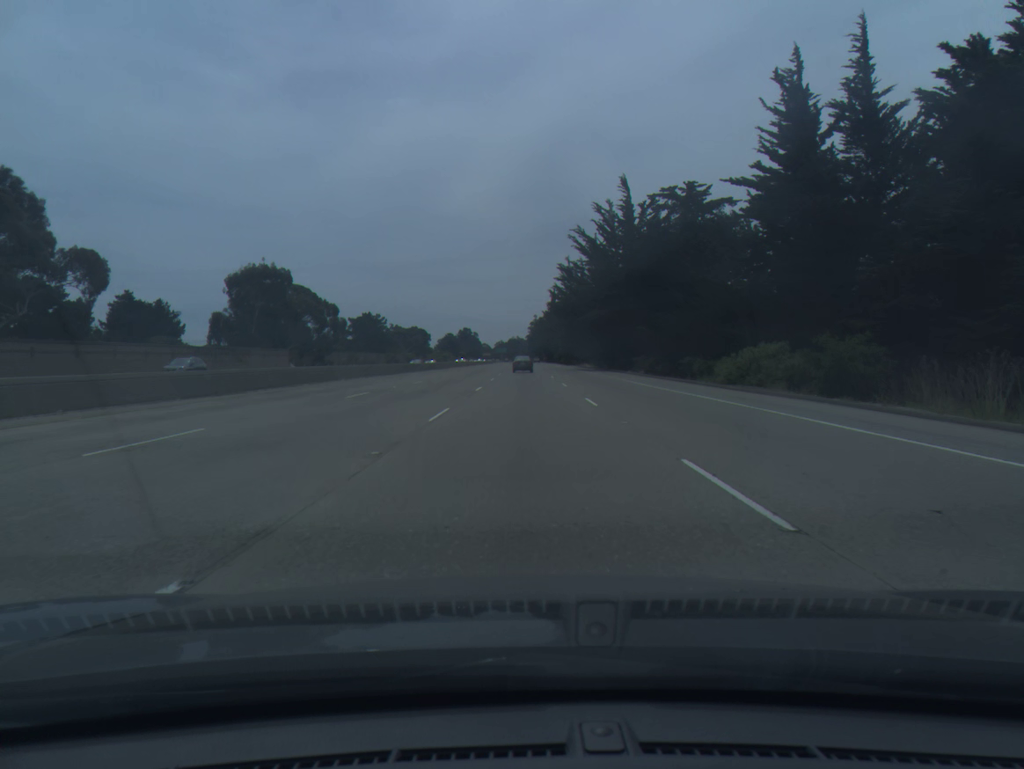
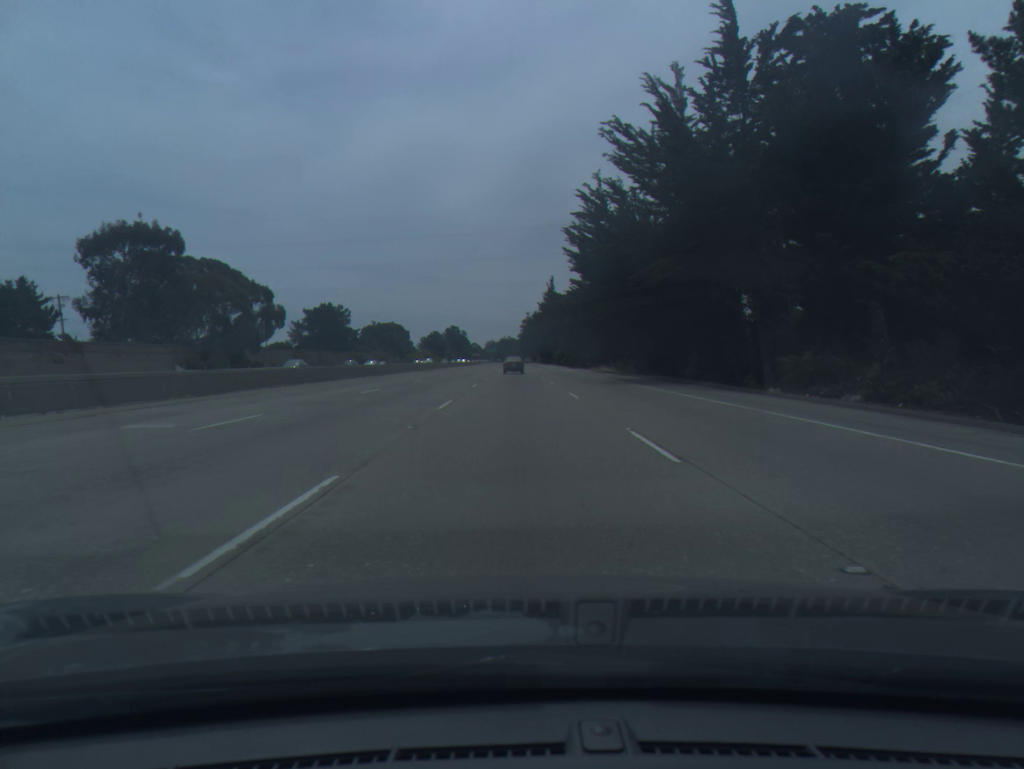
(+0.2, +40.1) m; +1°
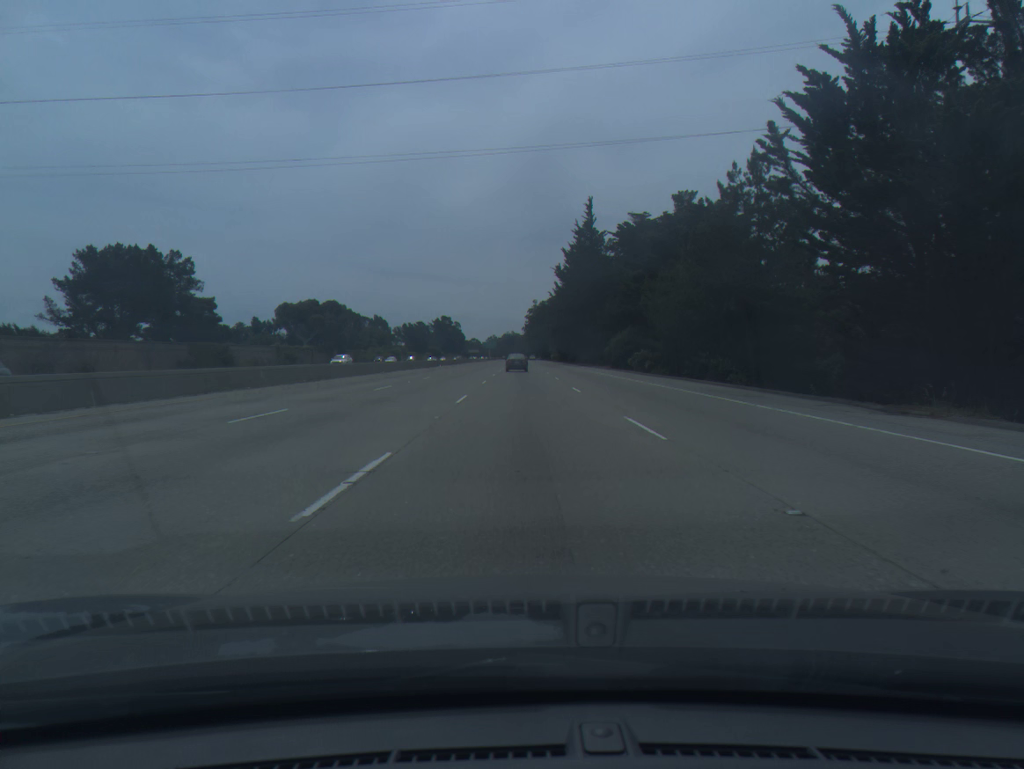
(-0.5, +100.2) m; 0°
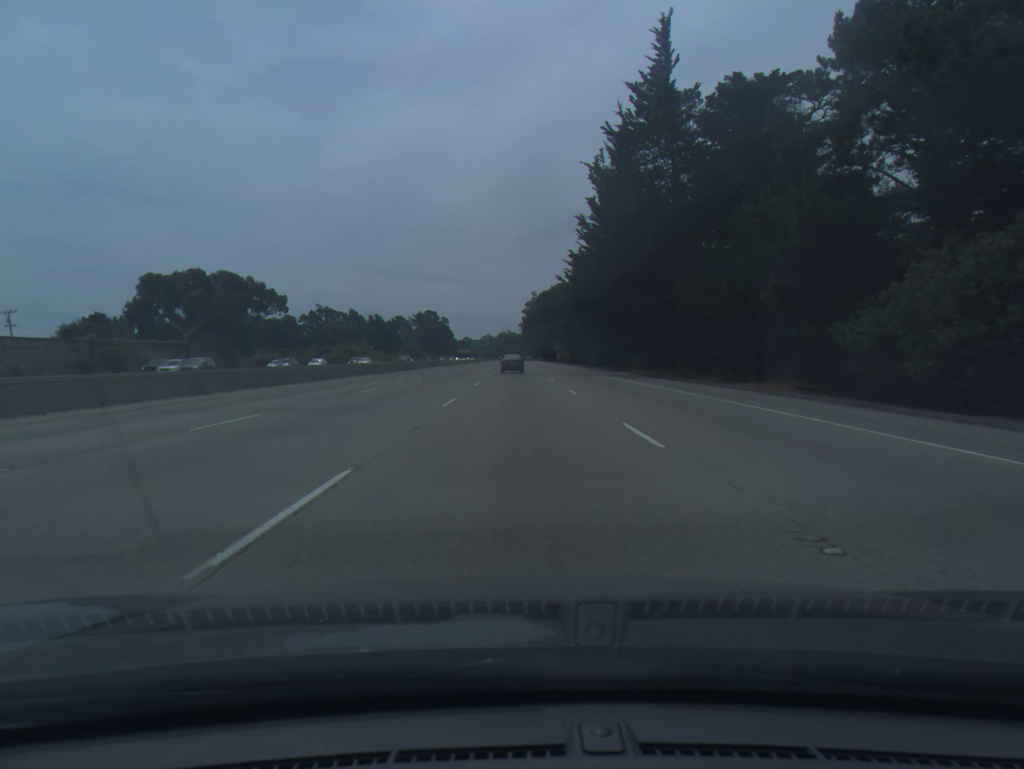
(+0.1, +59.6) m; 0°
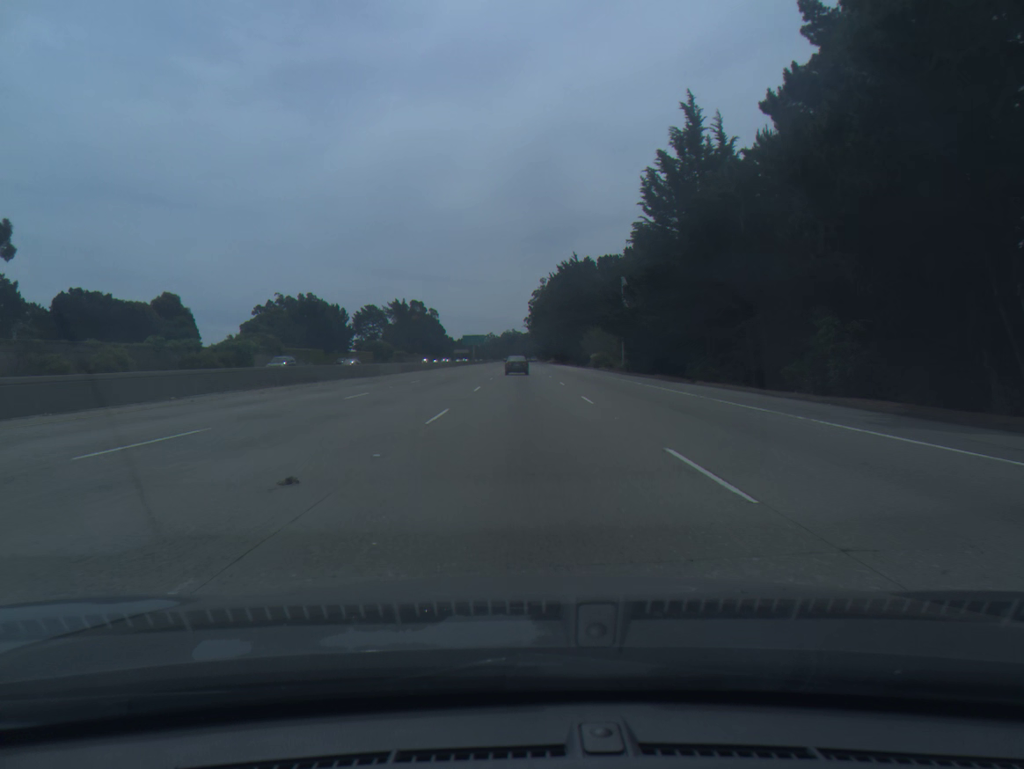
(-0.2, +77.2) m; 0°
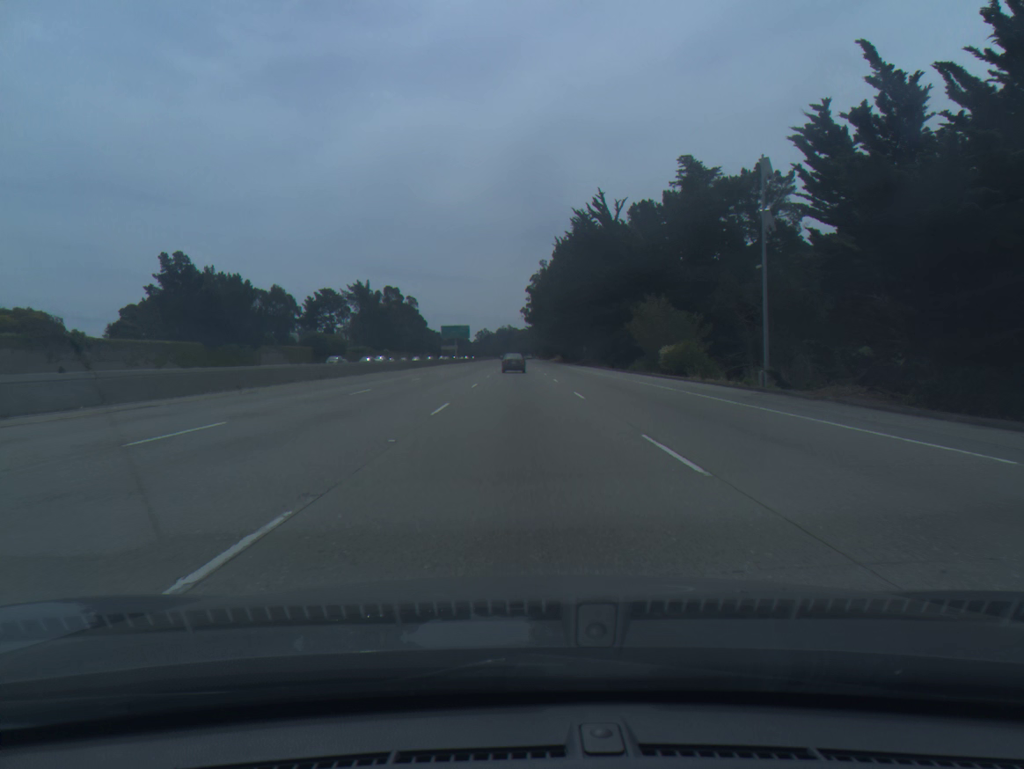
(+0.1, +56.9) m; 0°
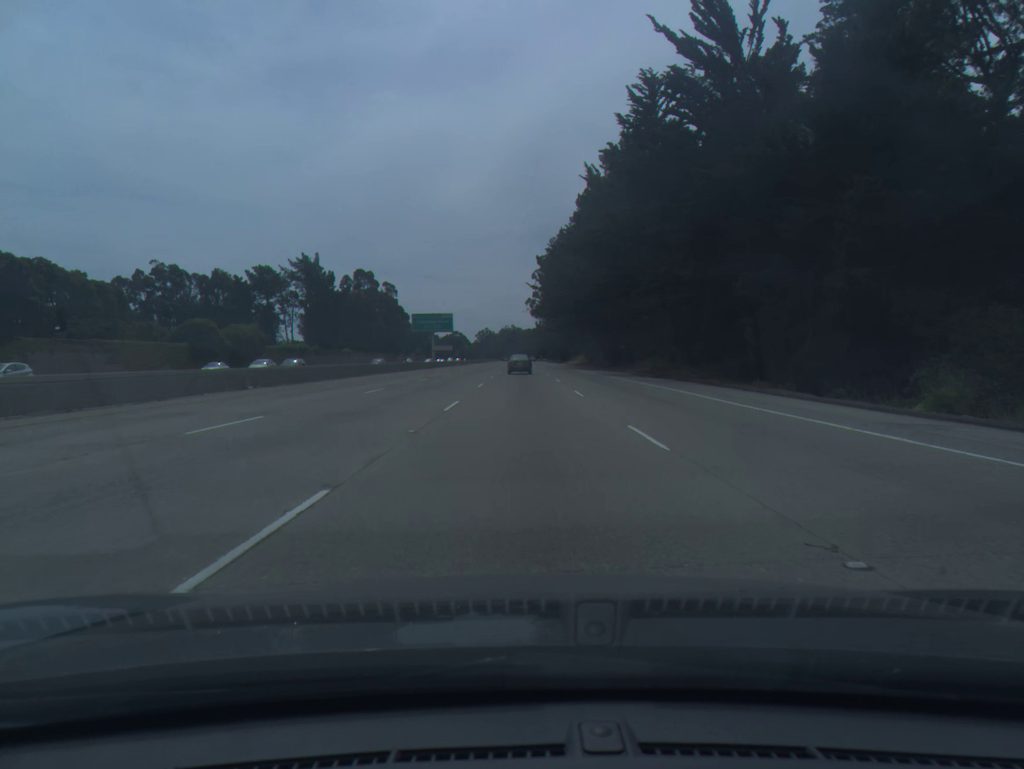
(-0.1, +56.5) m; 0°
